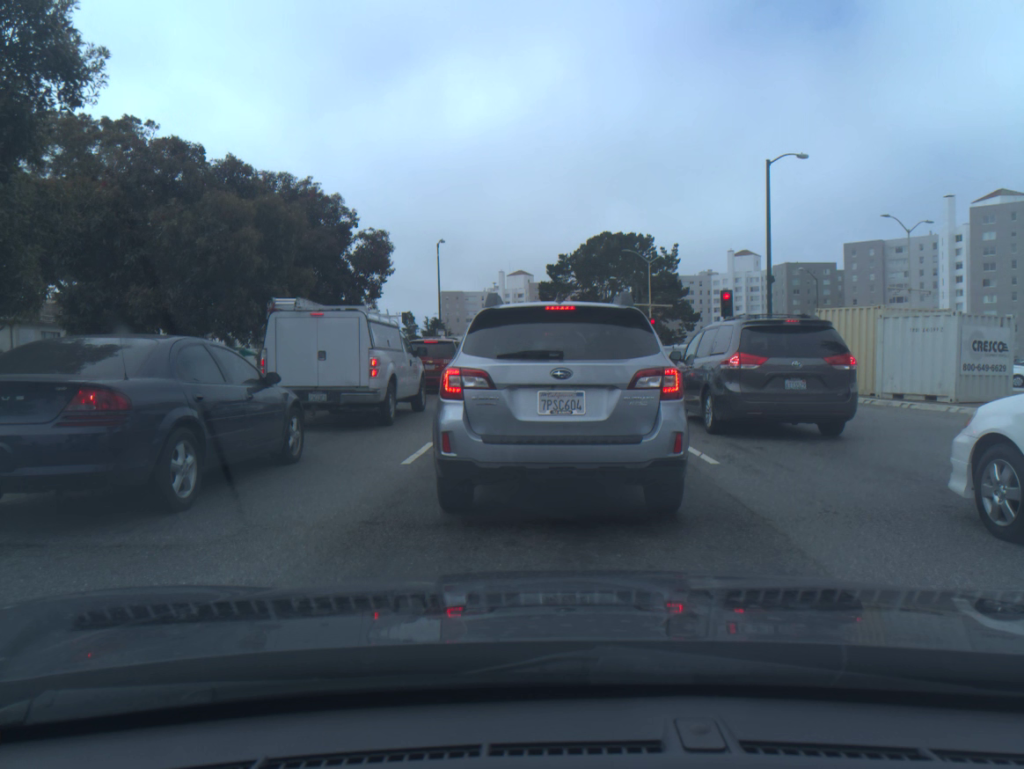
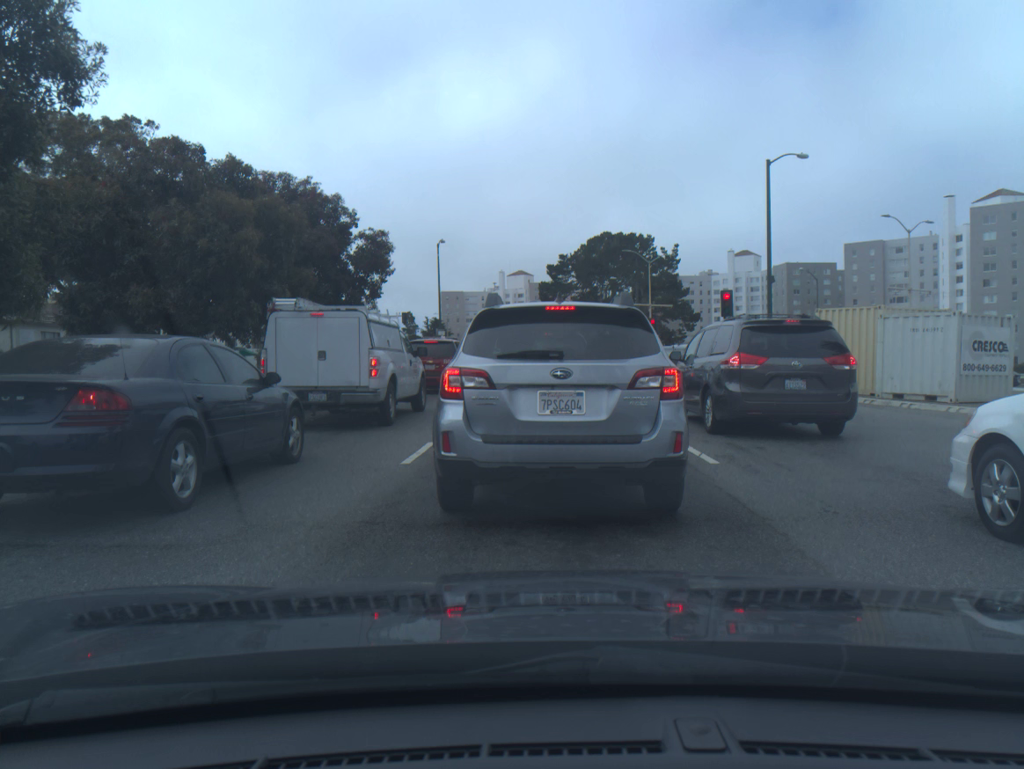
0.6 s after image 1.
(0.0, 0.0) m; 0°
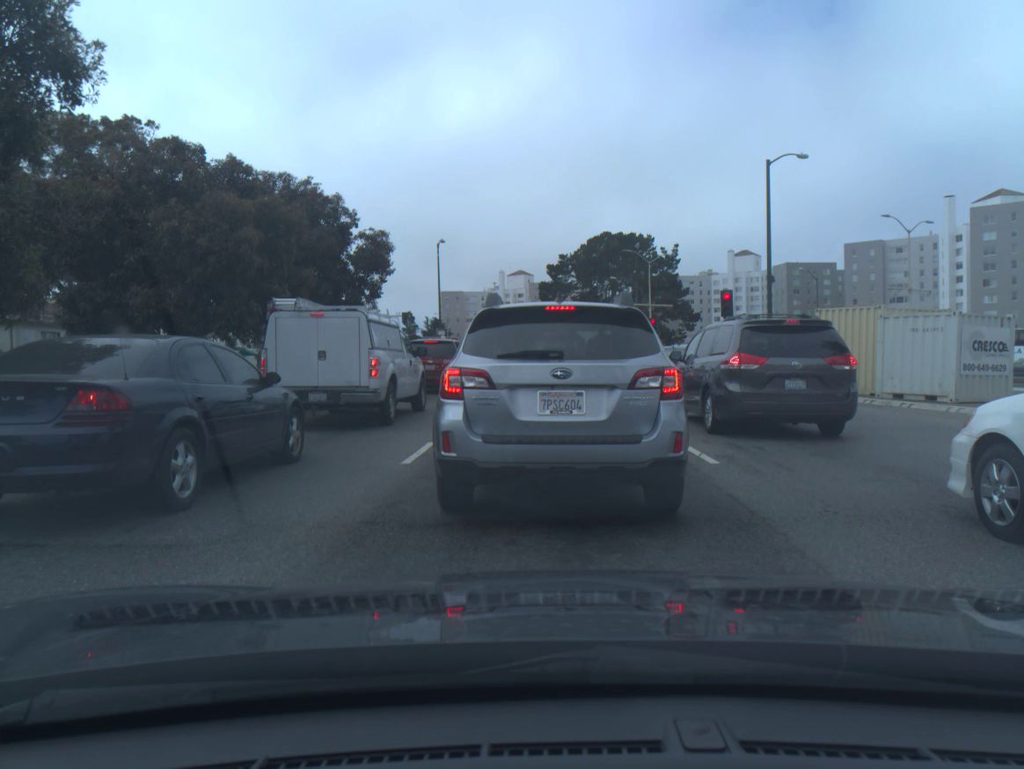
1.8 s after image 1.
(0.0, 0.0) m; 0°
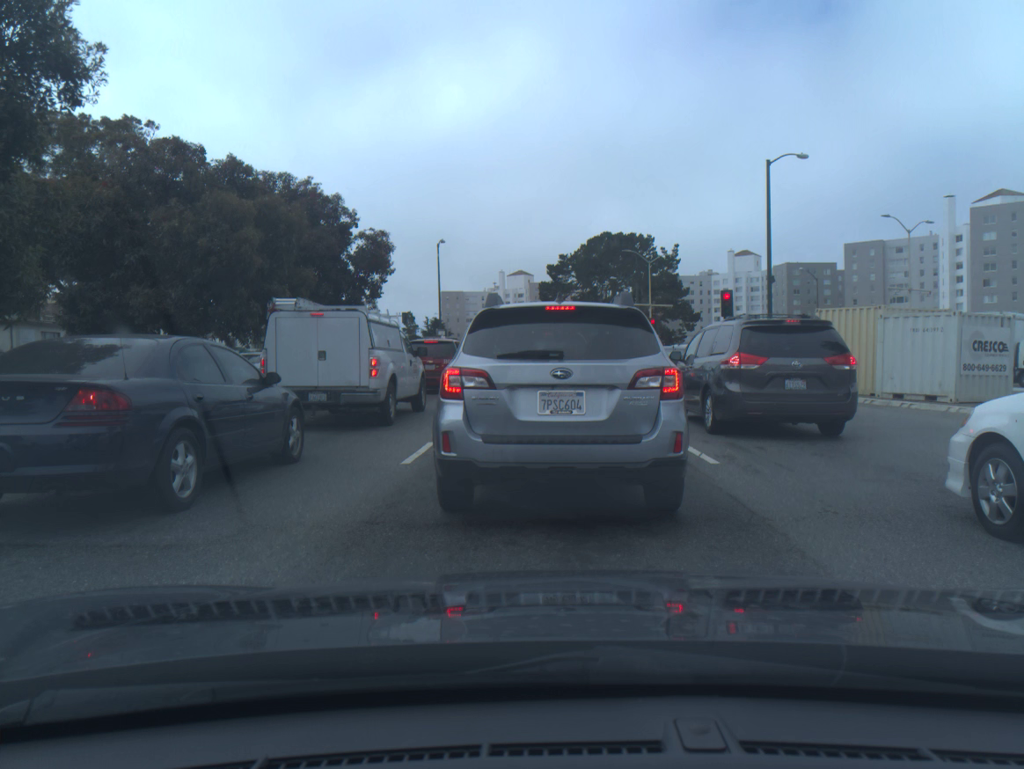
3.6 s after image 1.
(0.0, 0.0) m; 0°
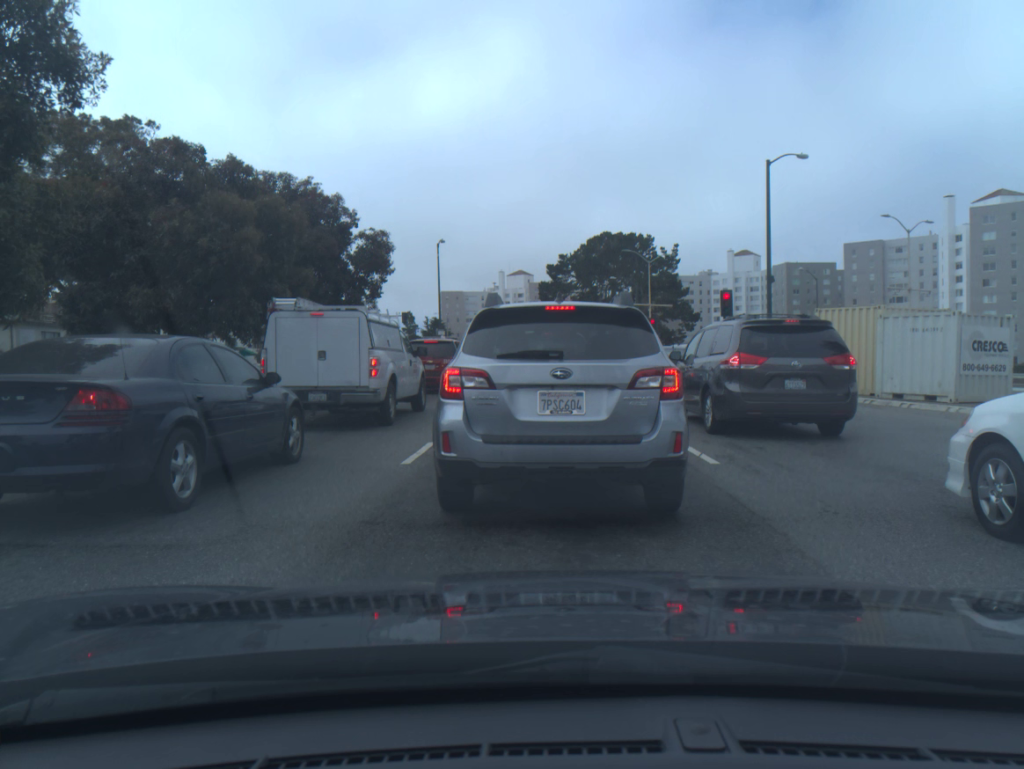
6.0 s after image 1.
(0.0, 0.0) m; 0°
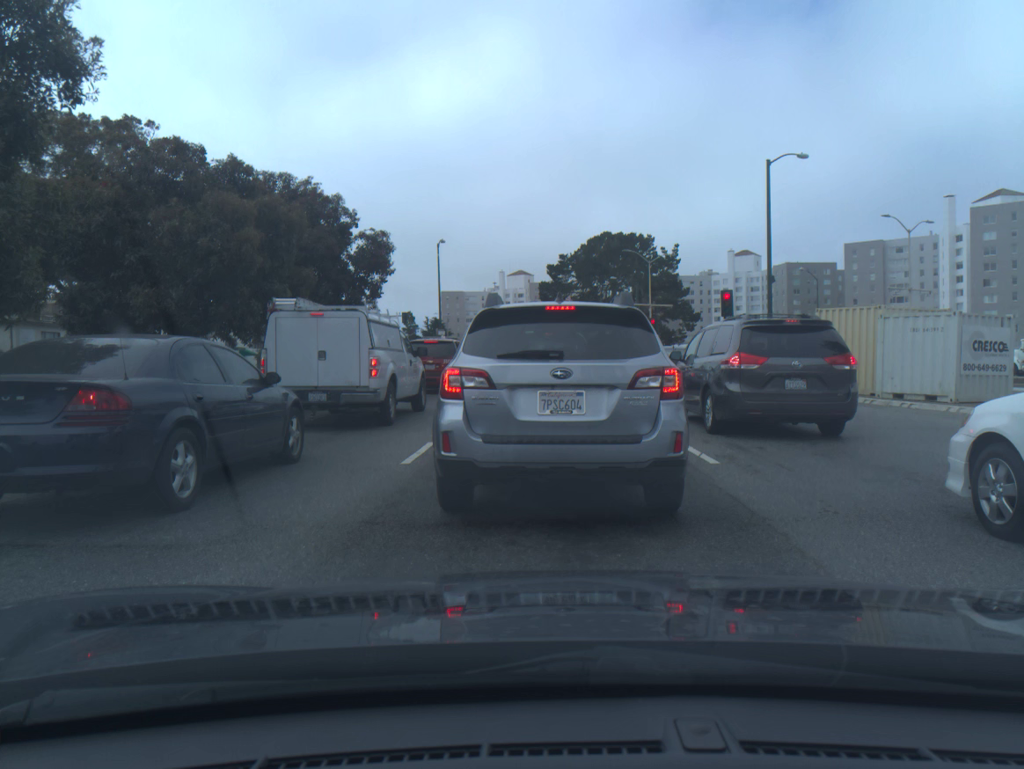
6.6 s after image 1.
(0.0, 0.0) m; 0°
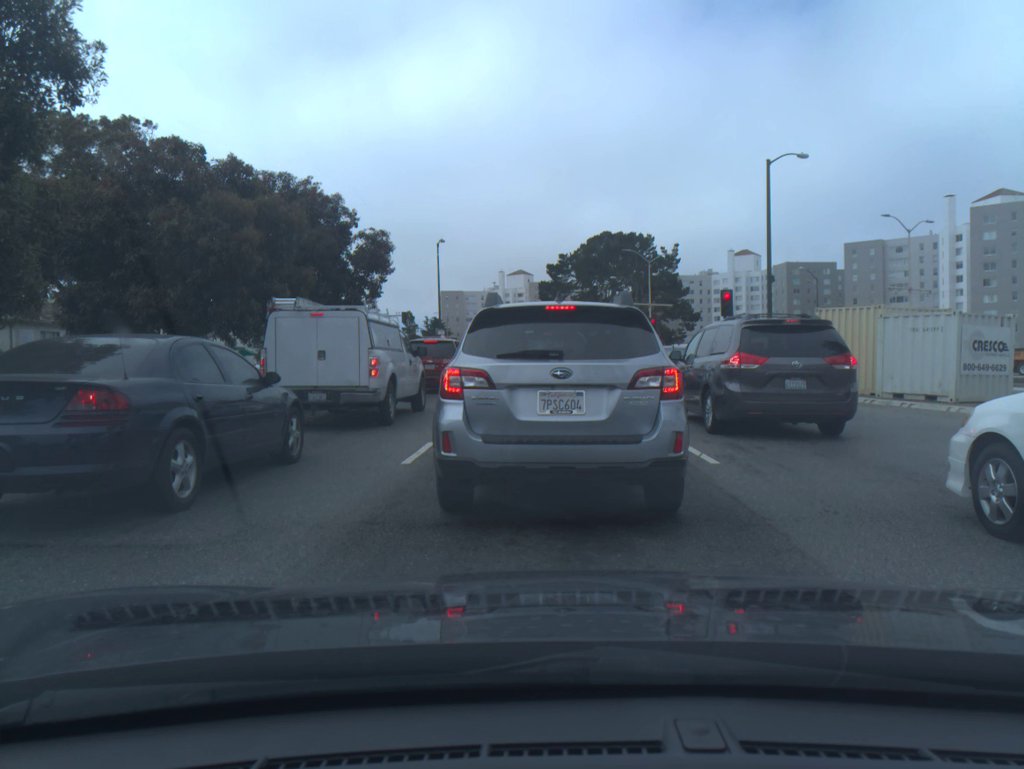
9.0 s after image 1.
(0.0, 0.0) m; 0°
